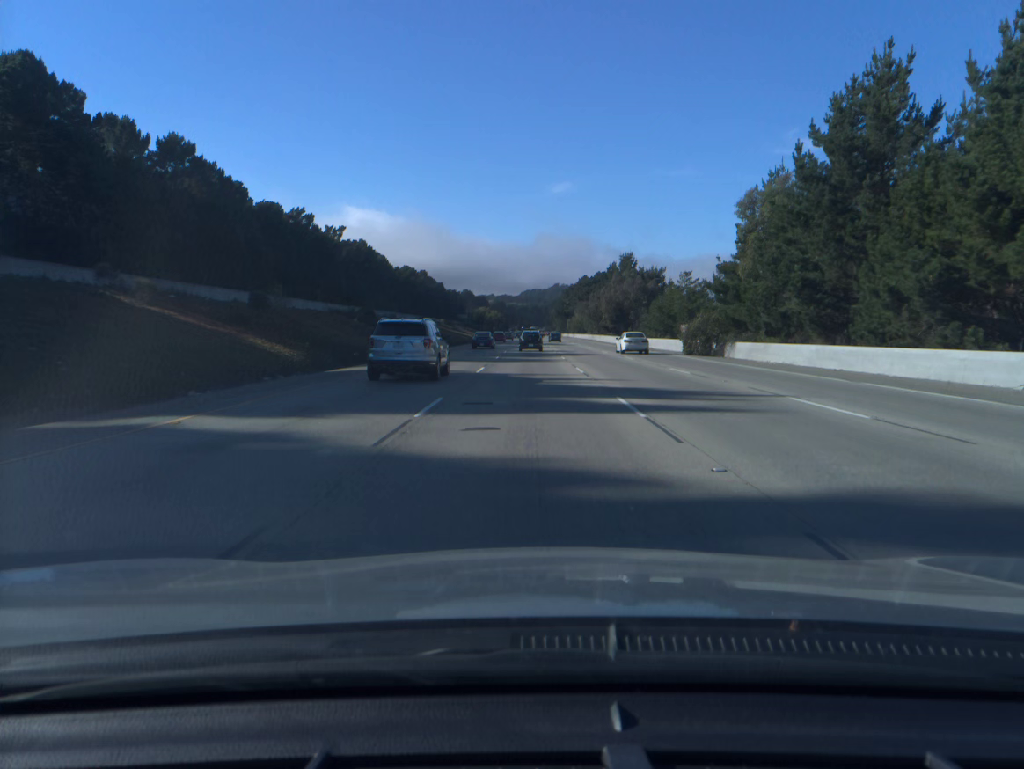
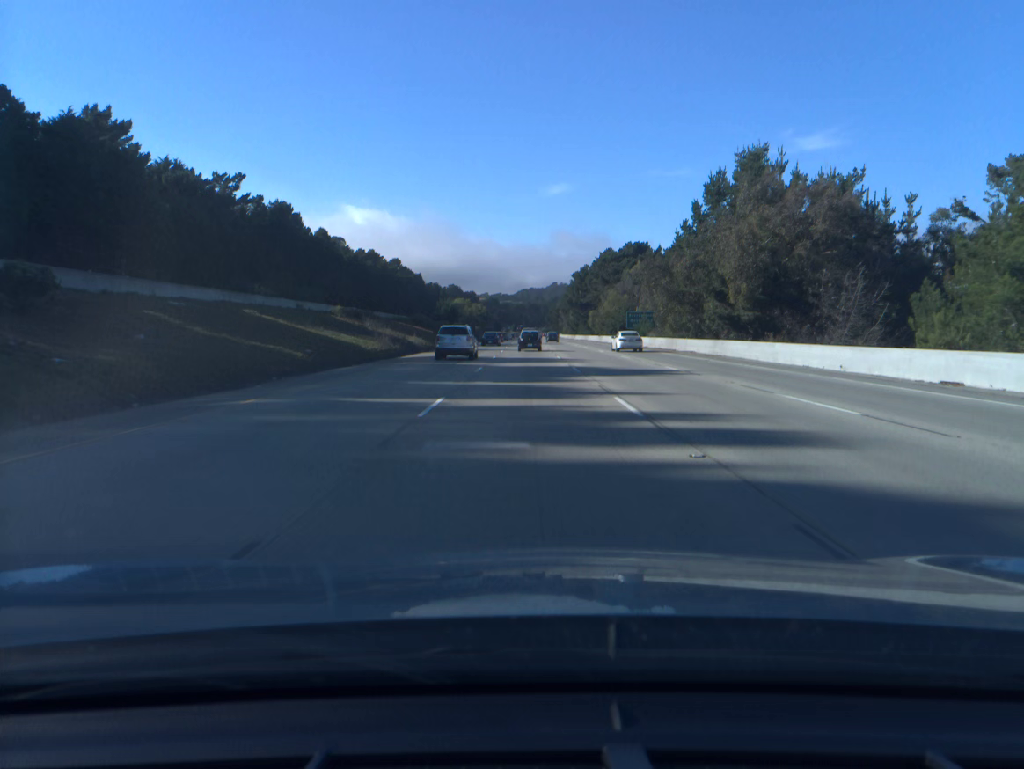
(+0.3, +87.5) m; 0°
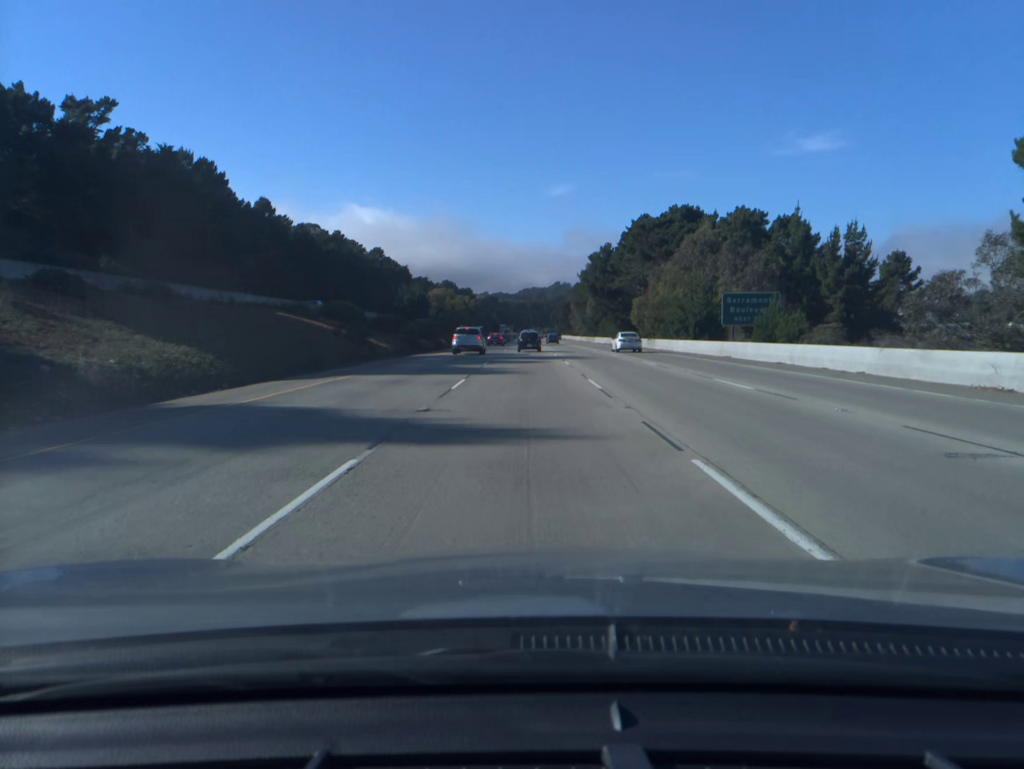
(-0.1, +52.0) m; 0°
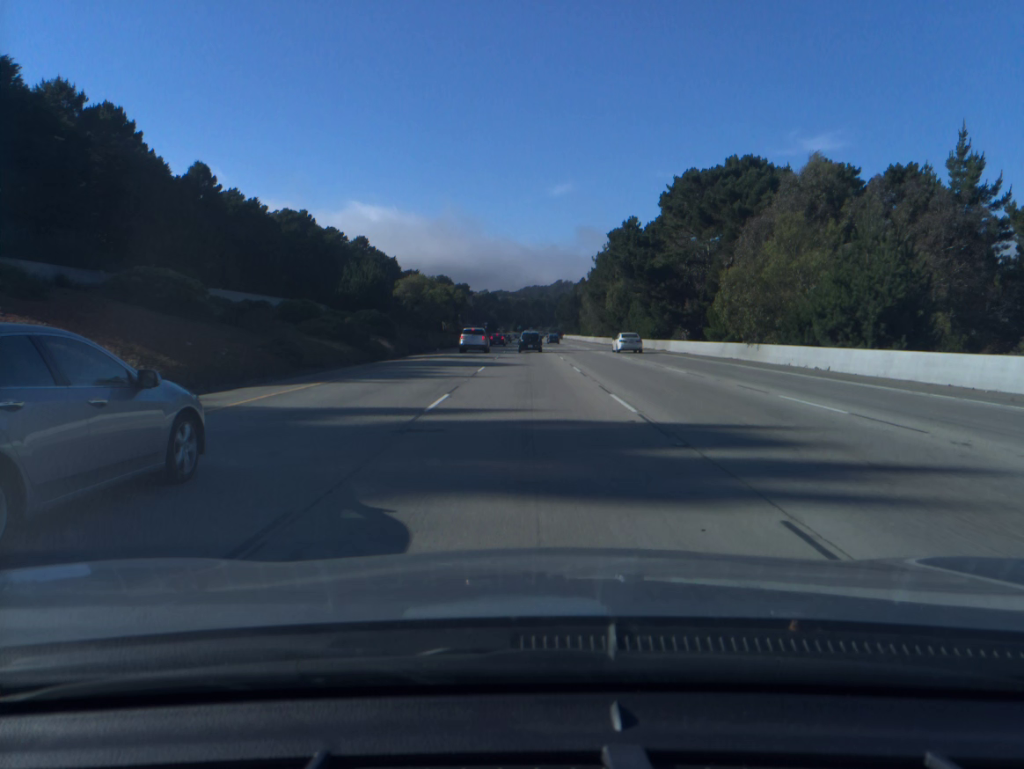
(0.0, +34.7) m; 0°
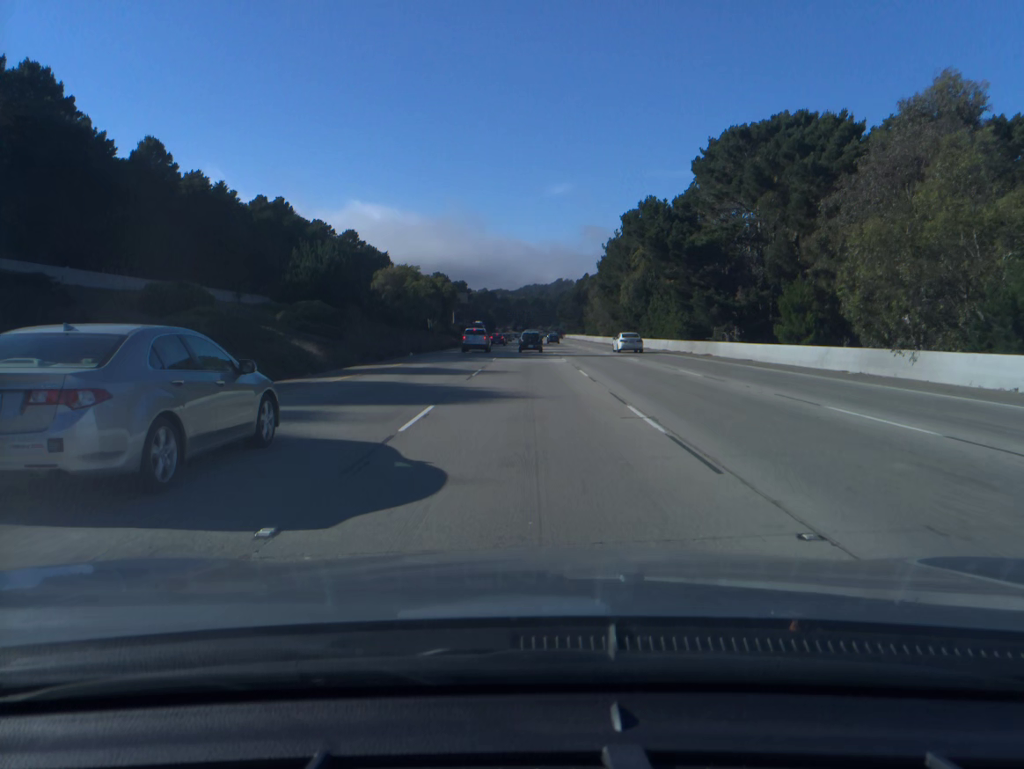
(0.0, +17.4) m; 0°
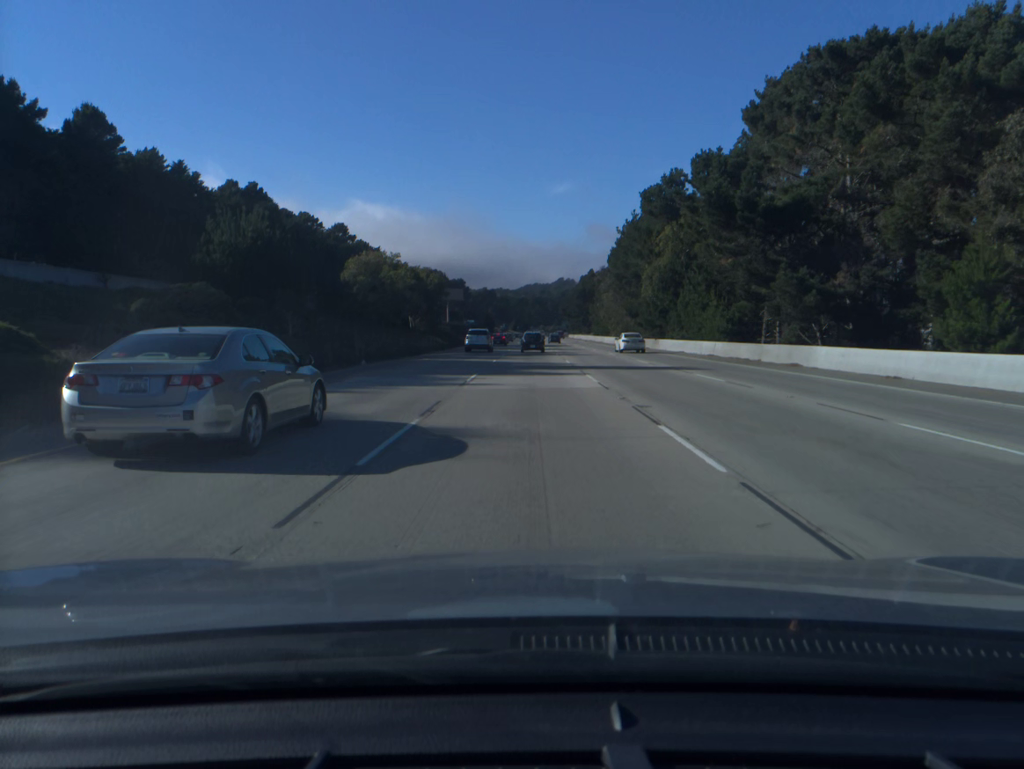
(0.0, +17.4) m; 0°
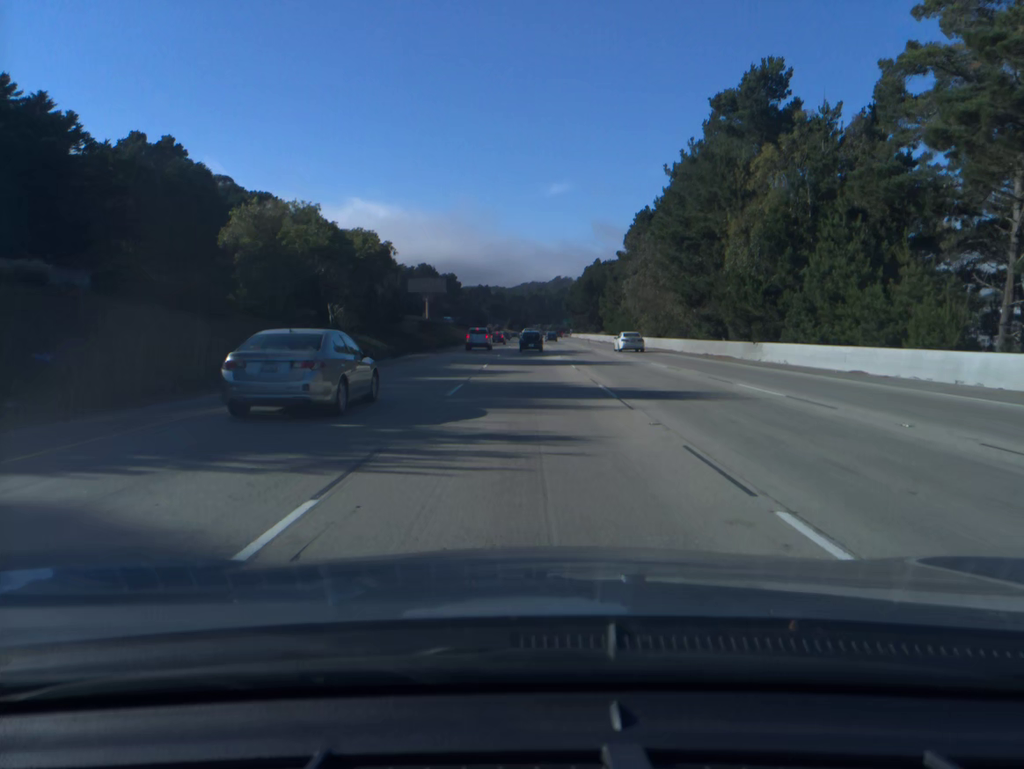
(0.0, +34.8) m; 0°
